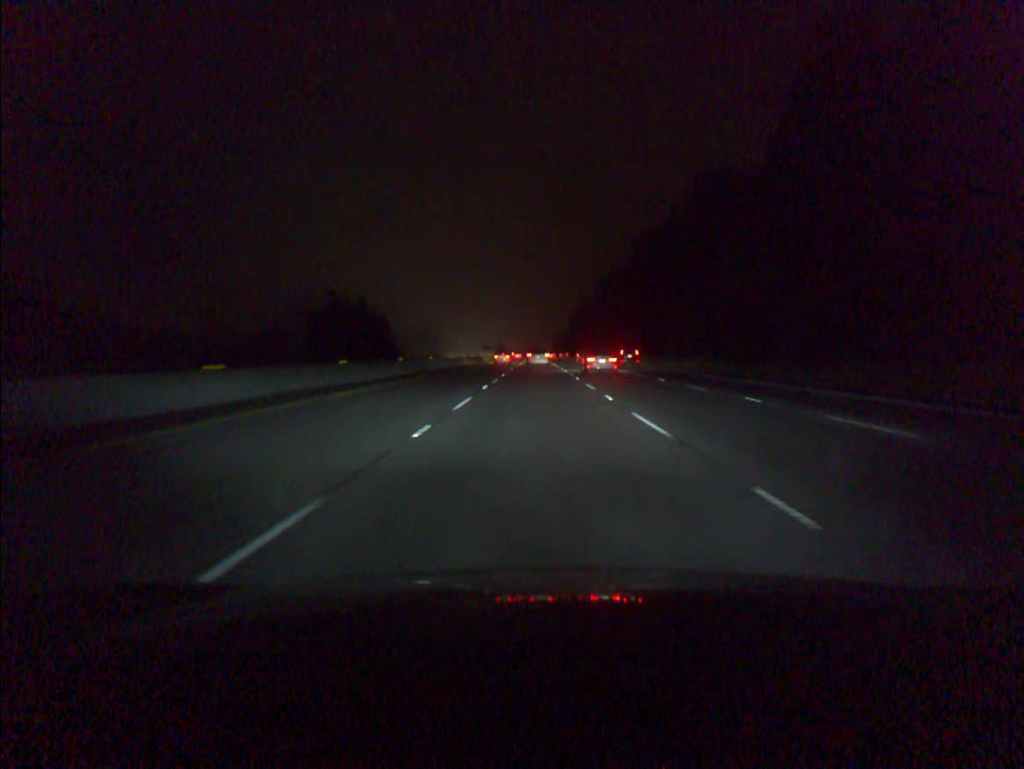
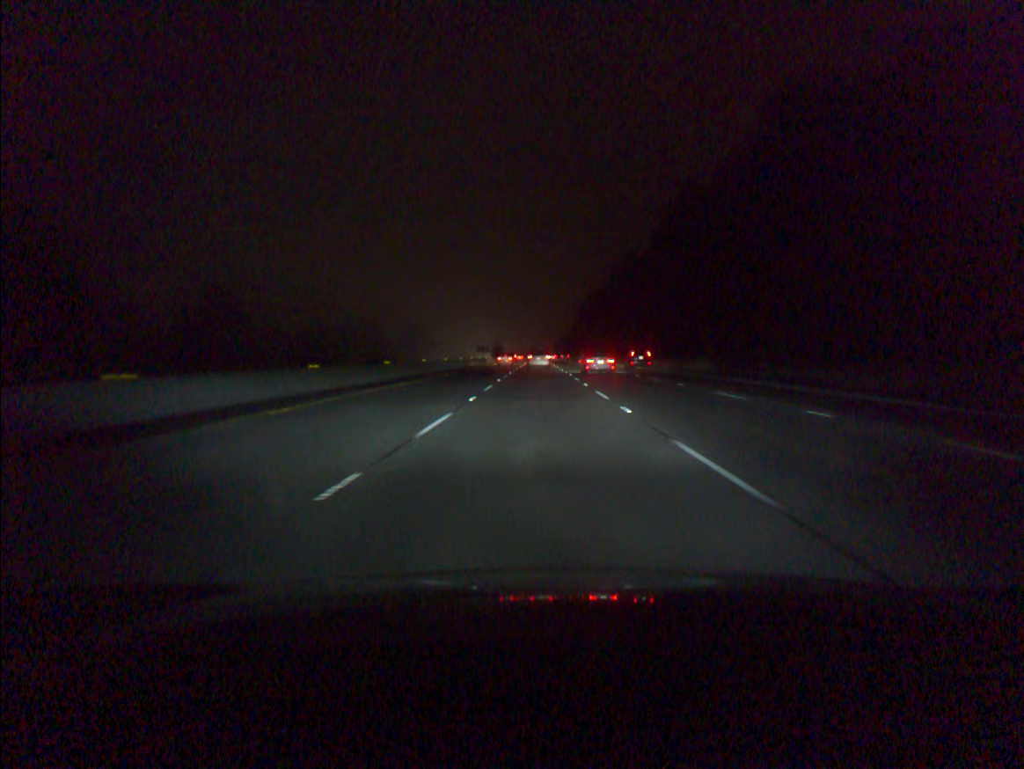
(0.0, +34.2) m; 0°
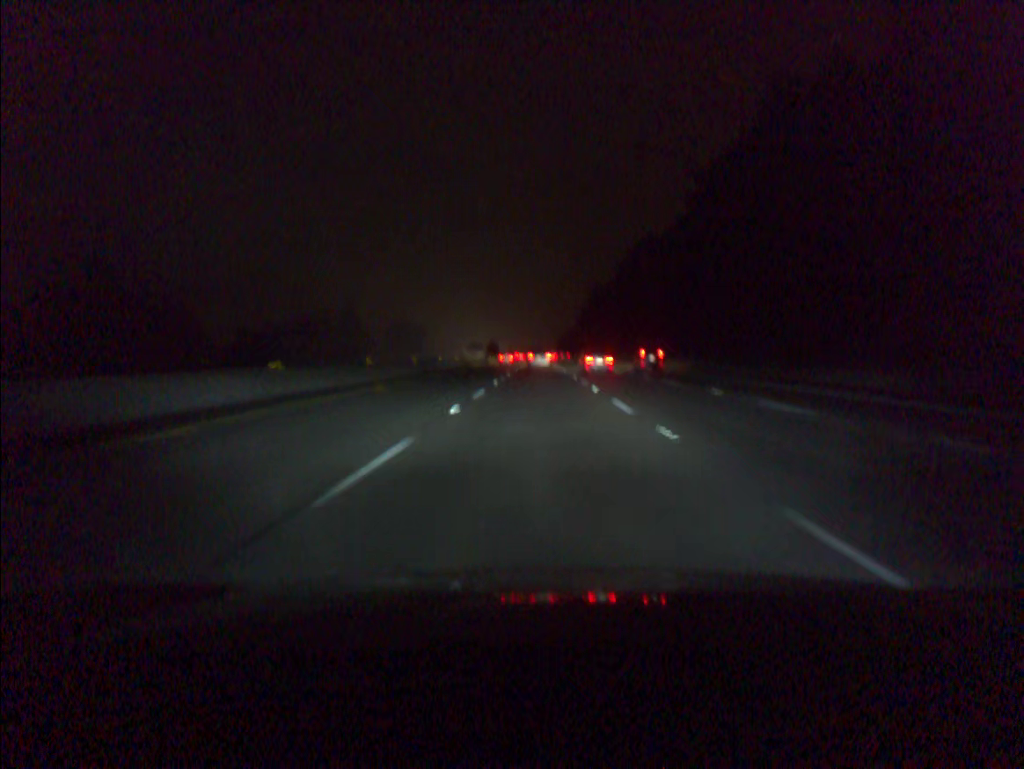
(0.0, +34.2) m; 0°
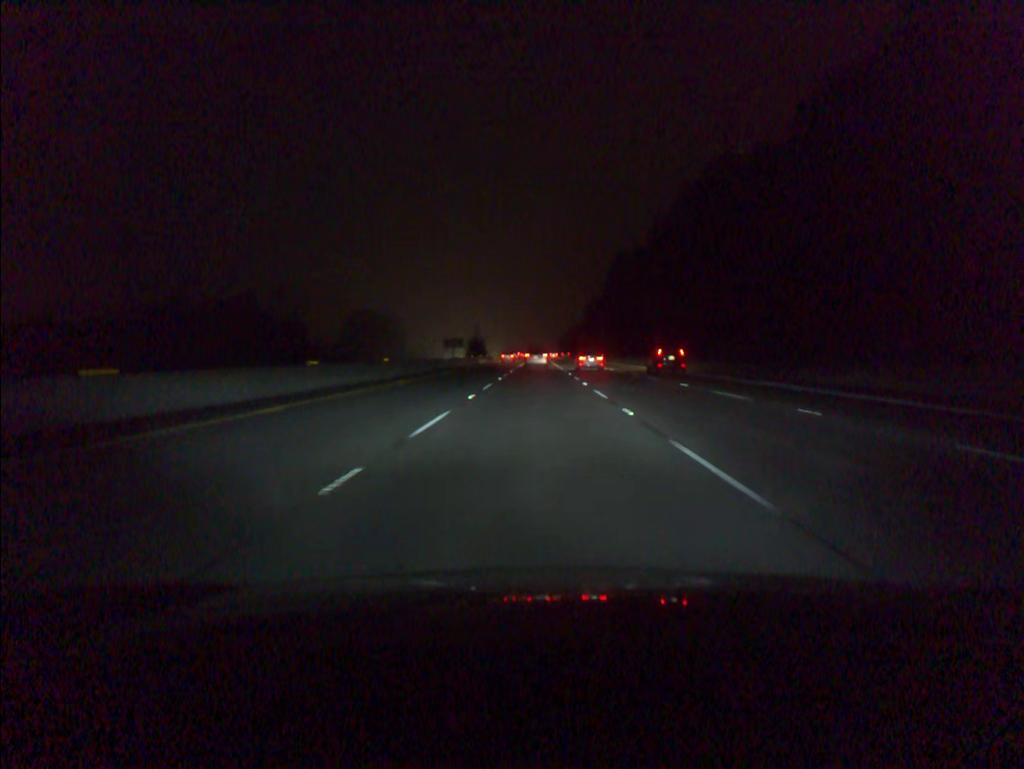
(+0.1, +68.4) m; 0°
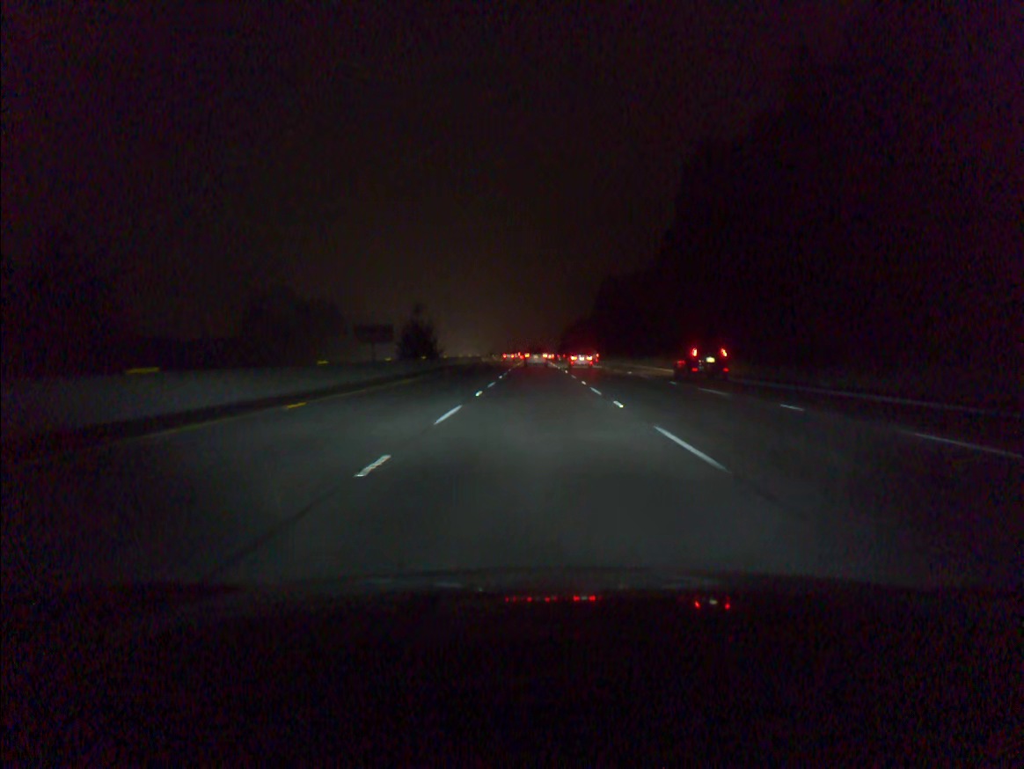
(-0.1, +86.0) m; 0°
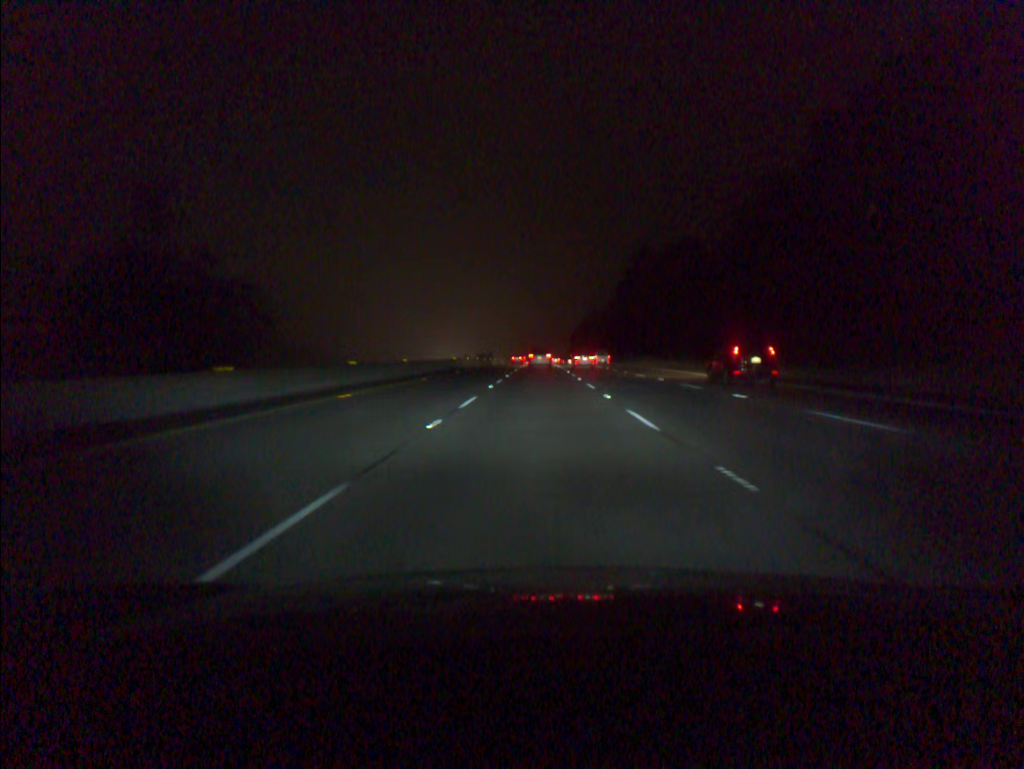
(-0.2, +68.9) m; 0°
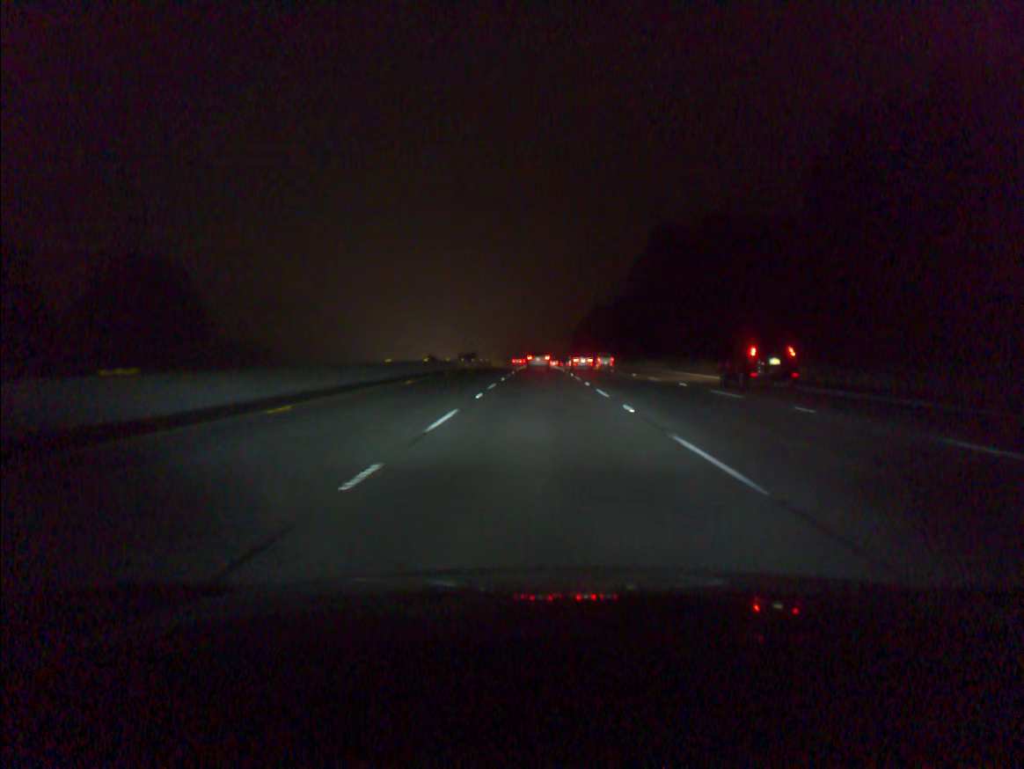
(0.0, +34.5) m; 0°
